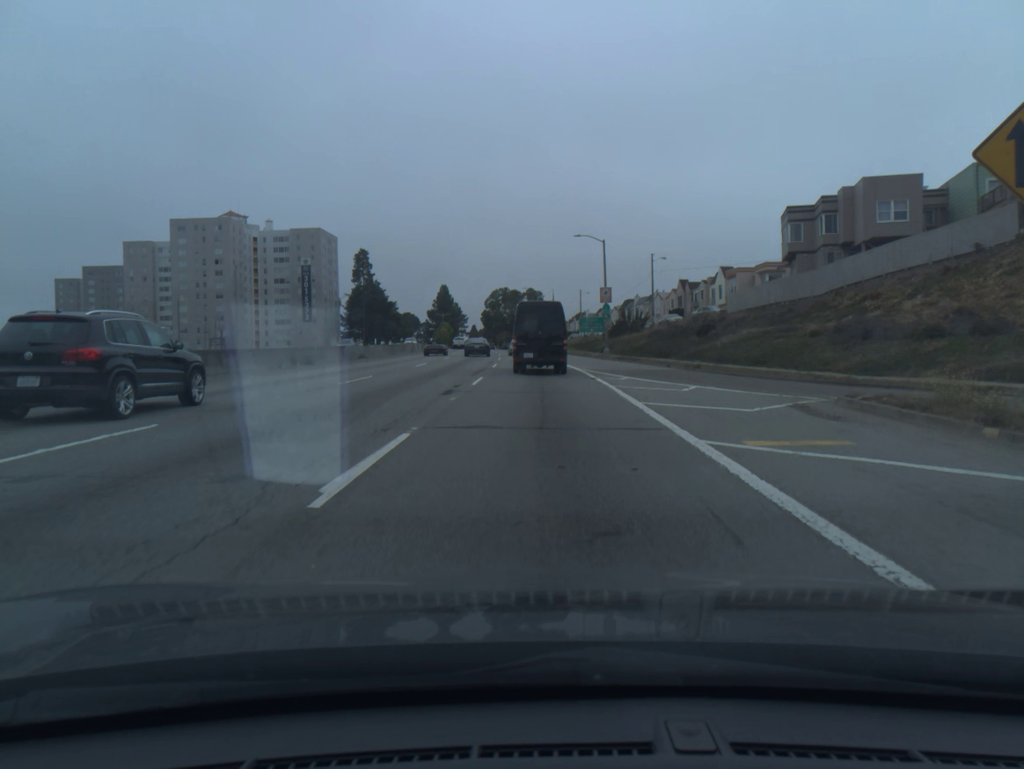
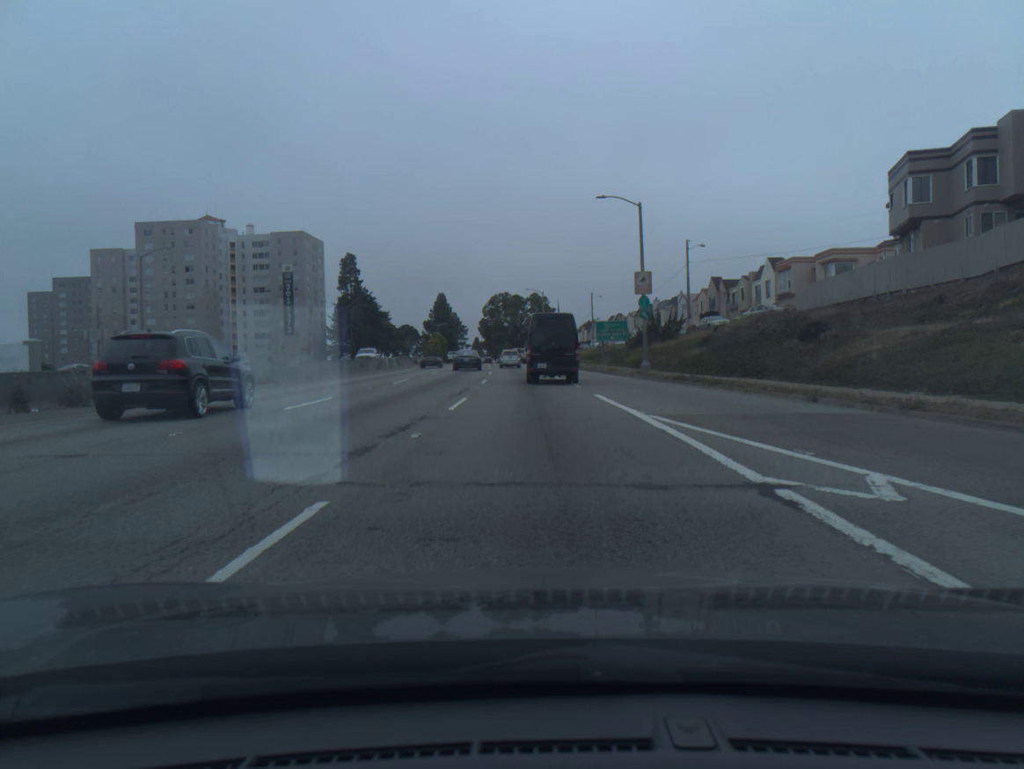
(-0.1, +19.7) m; 0°
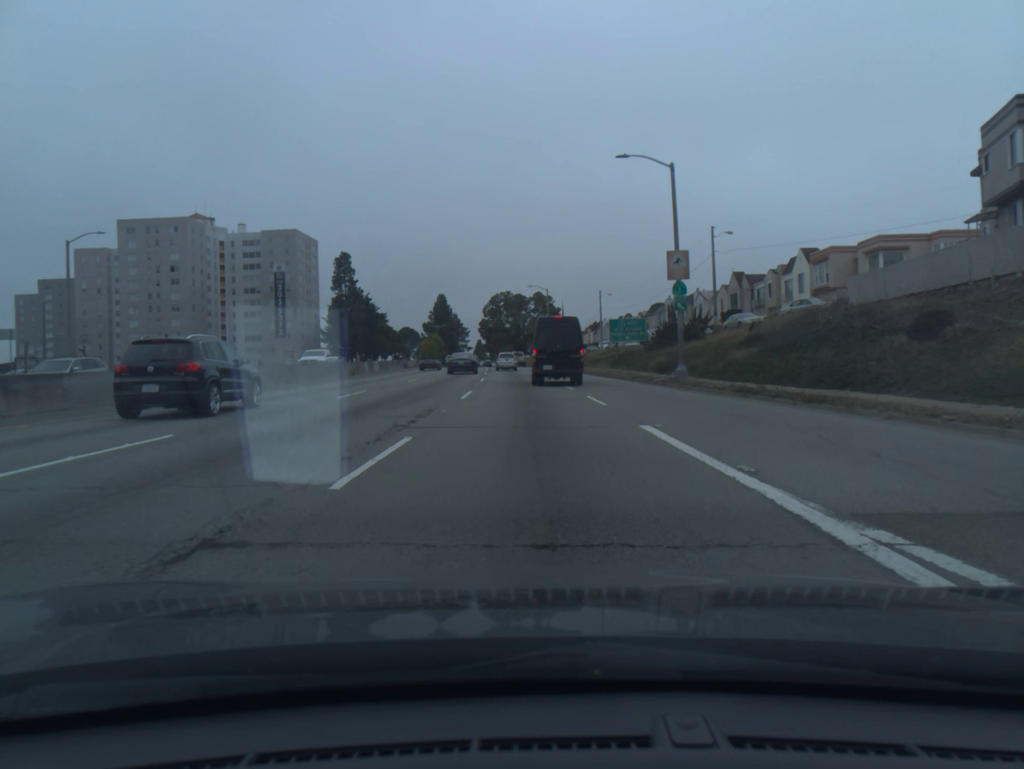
(0.0, +9.5) m; 0°
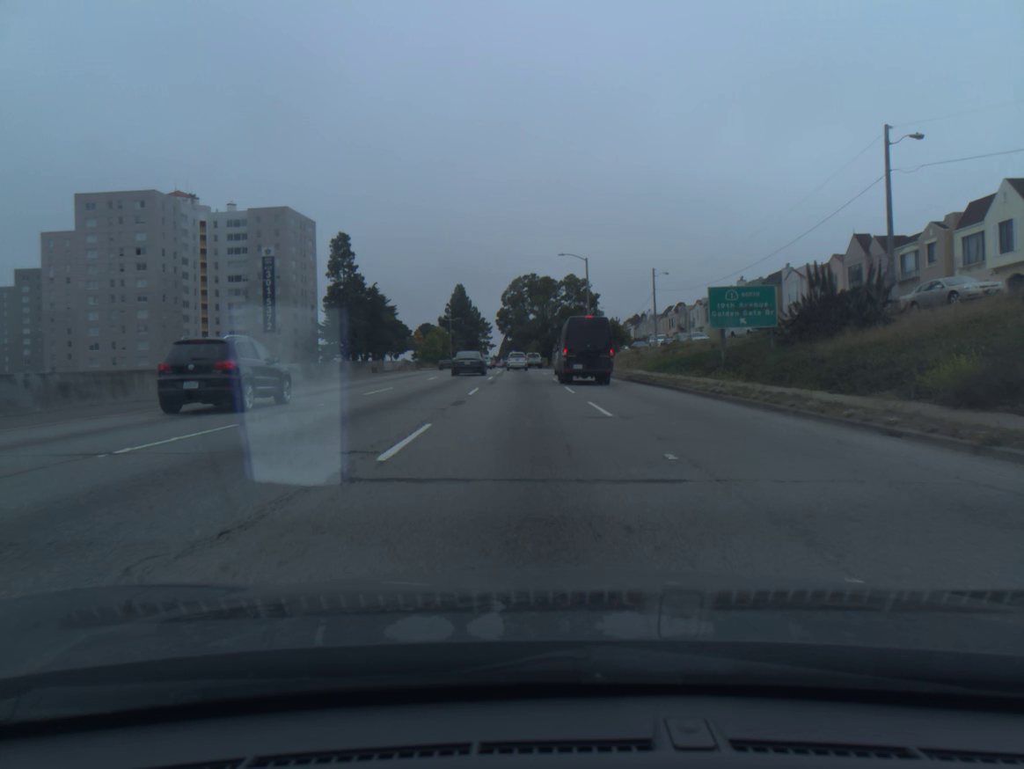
(-0.4, +27.6) m; -2°
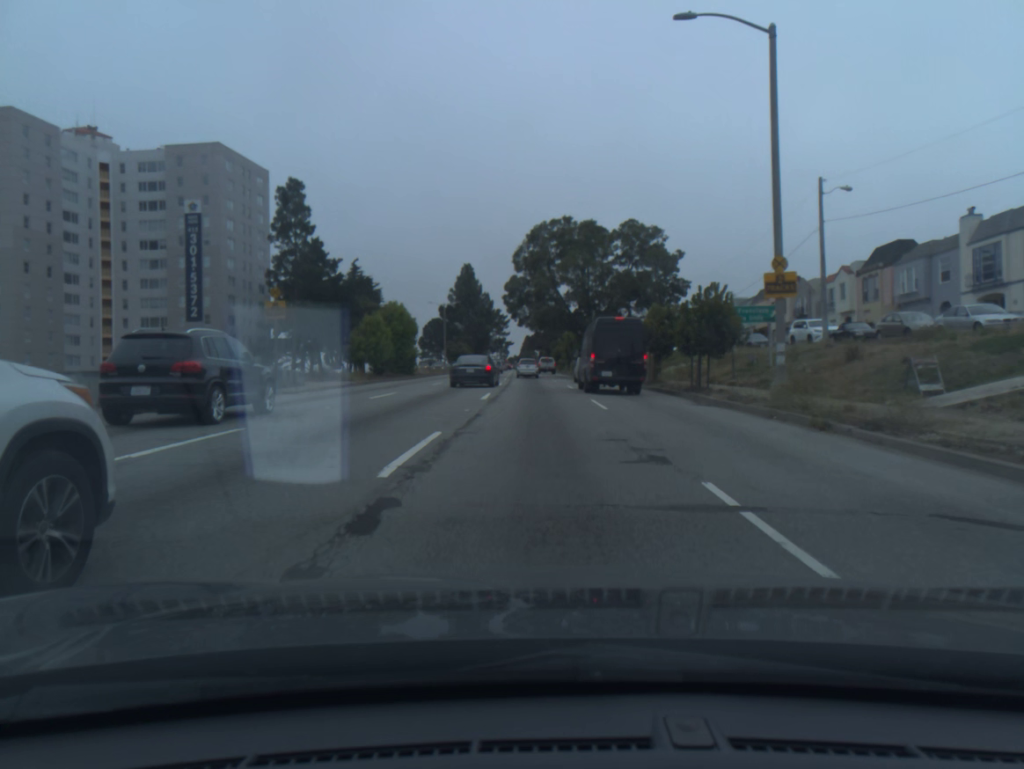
(-1.0, +45.5) m; -2°
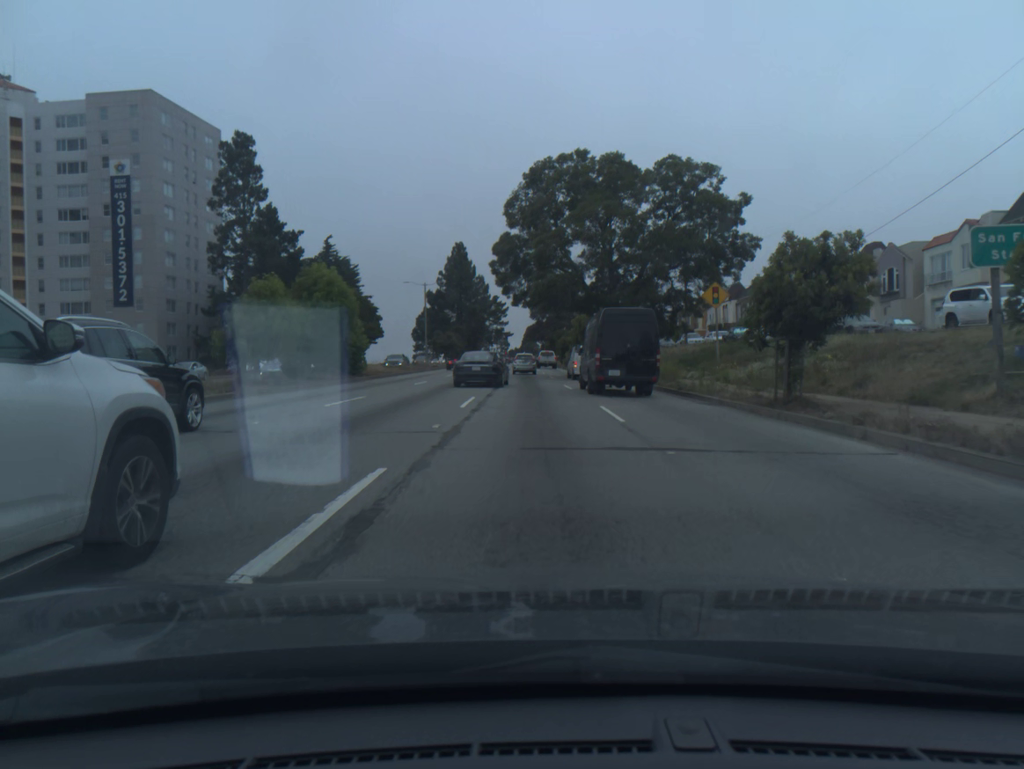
(0.0, +18.9) m; 0°
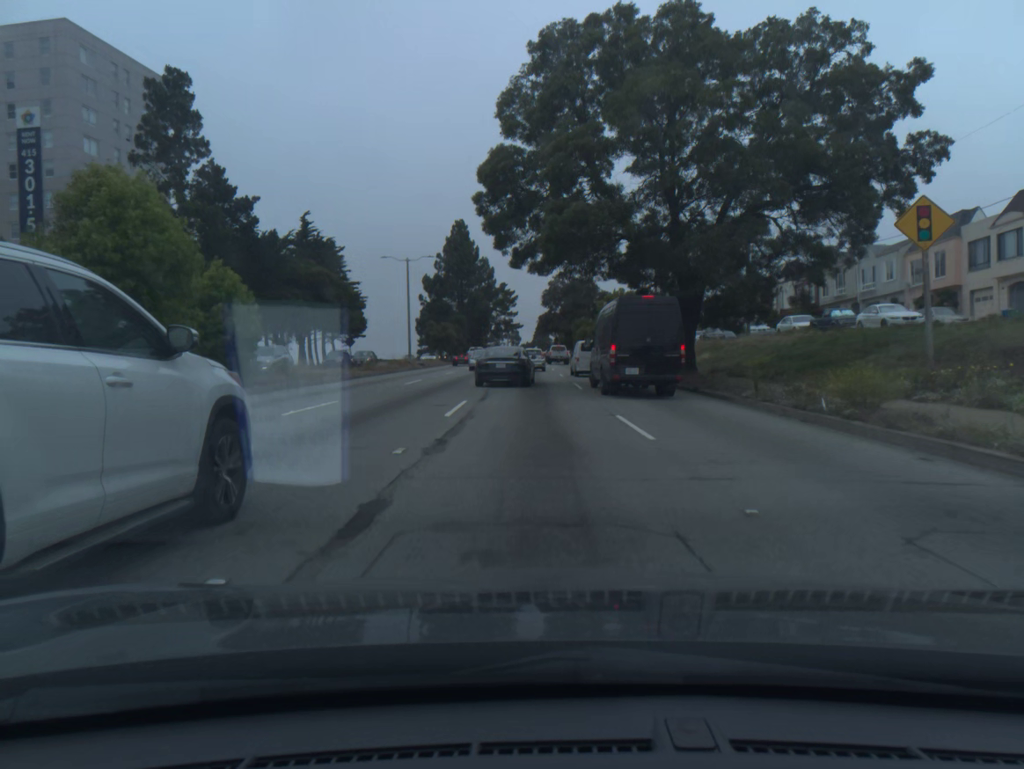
(-0.1, +18.5) m; -1°
